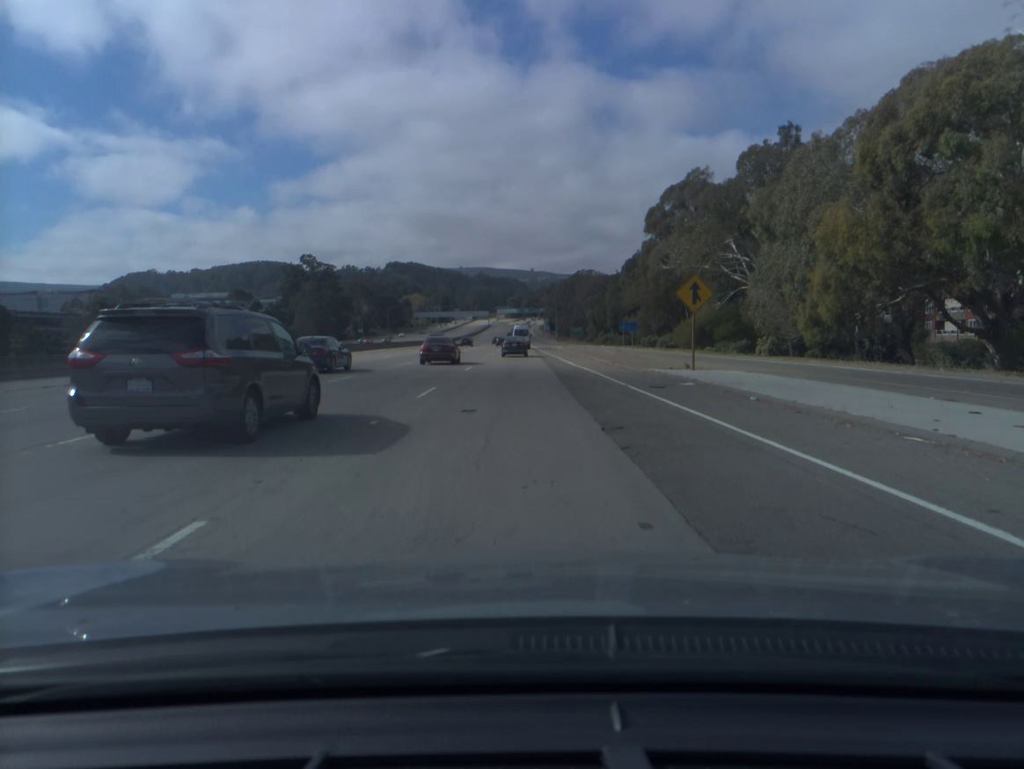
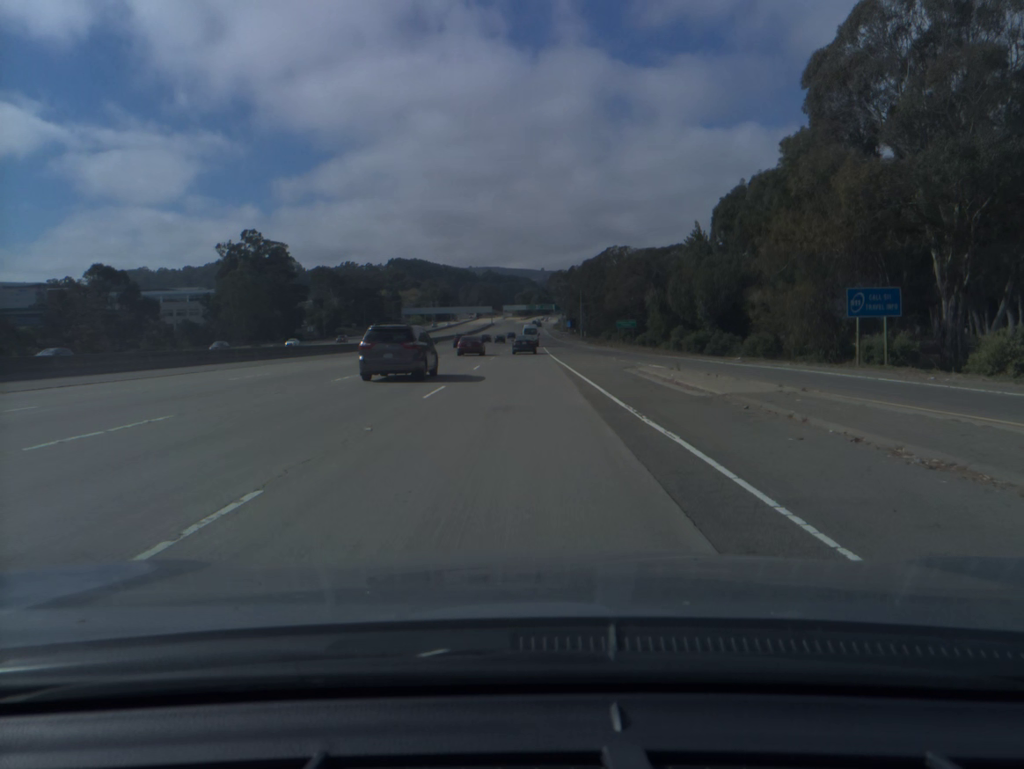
(-0.3, +73.3) m; -1°
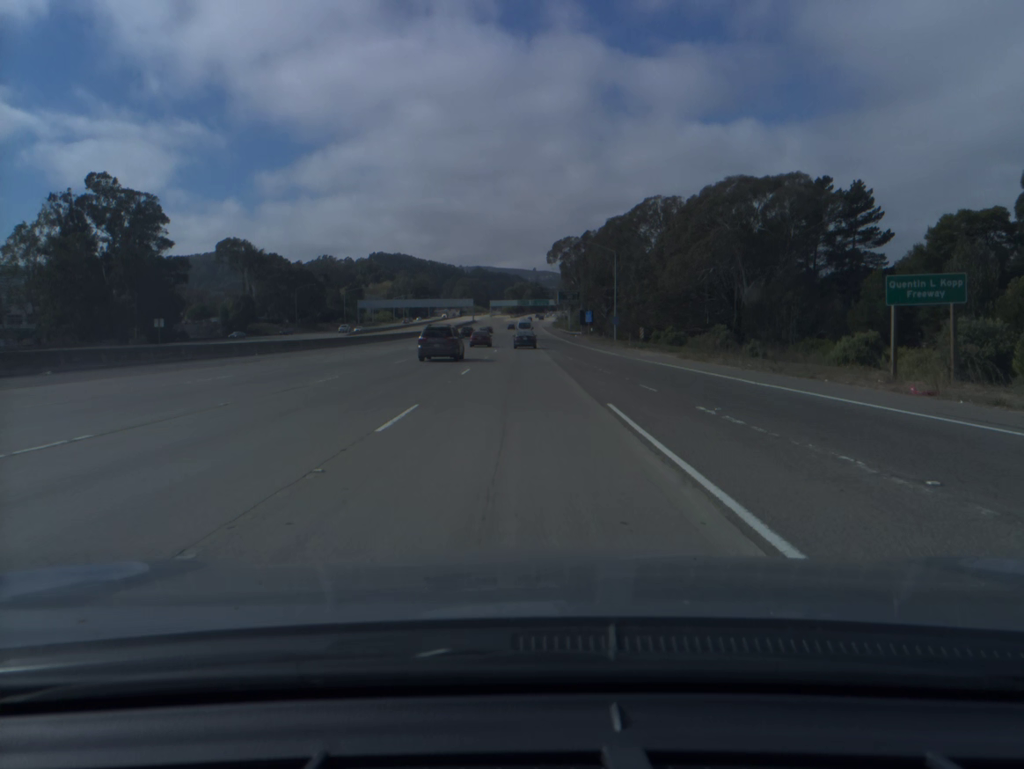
(+0.1, +76.4) m; +1°
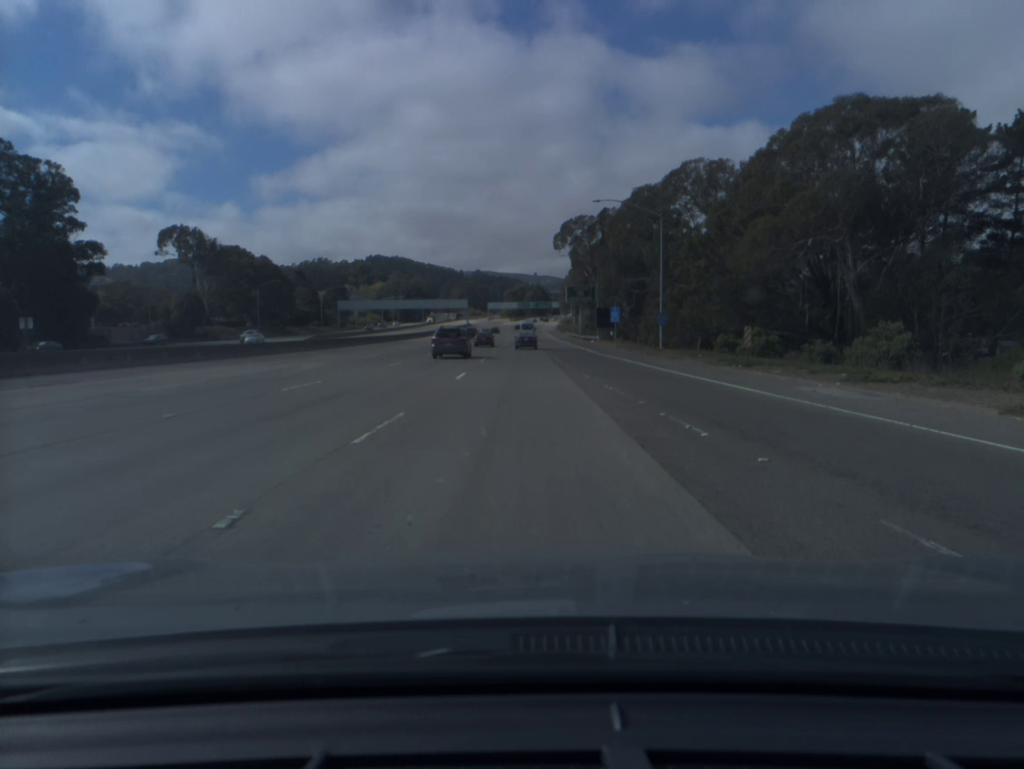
(0.0, +31.4) m; 0°
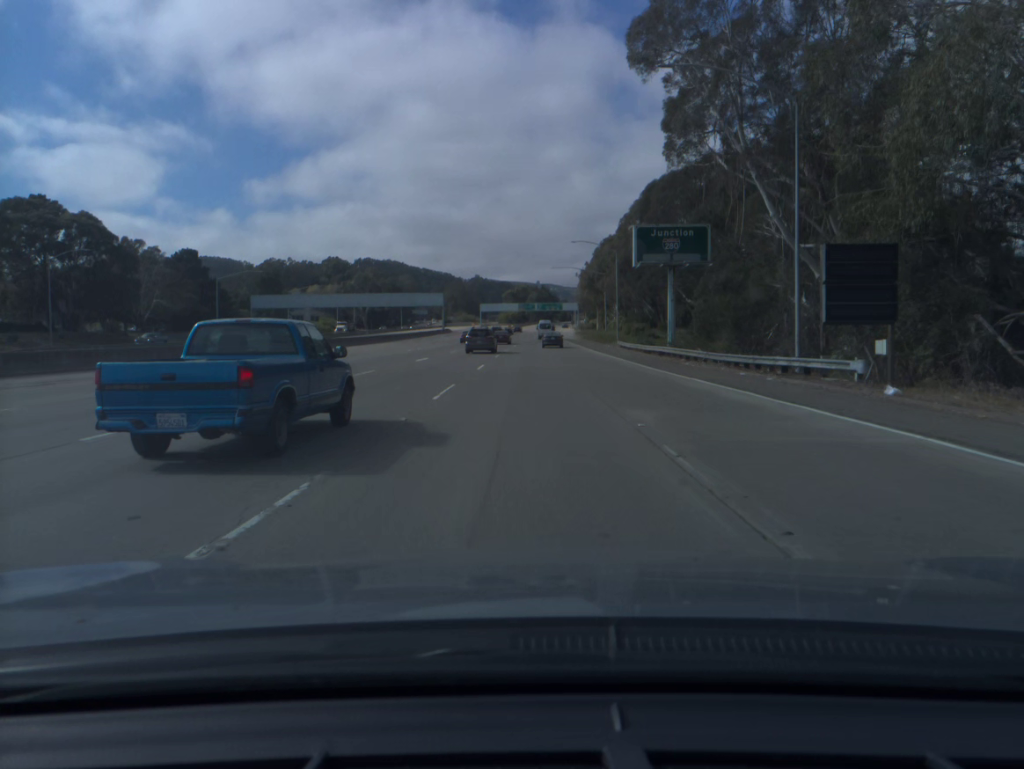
(-0.3, +80.3) m; 0°
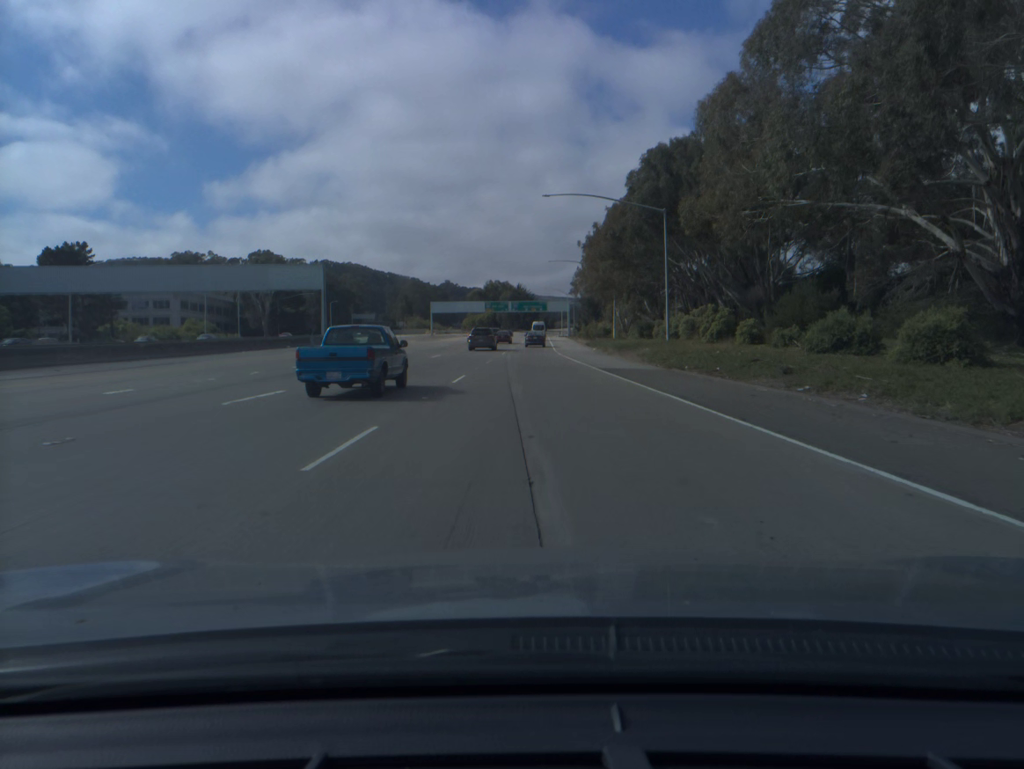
(+1.3, +82.6) m; +2°
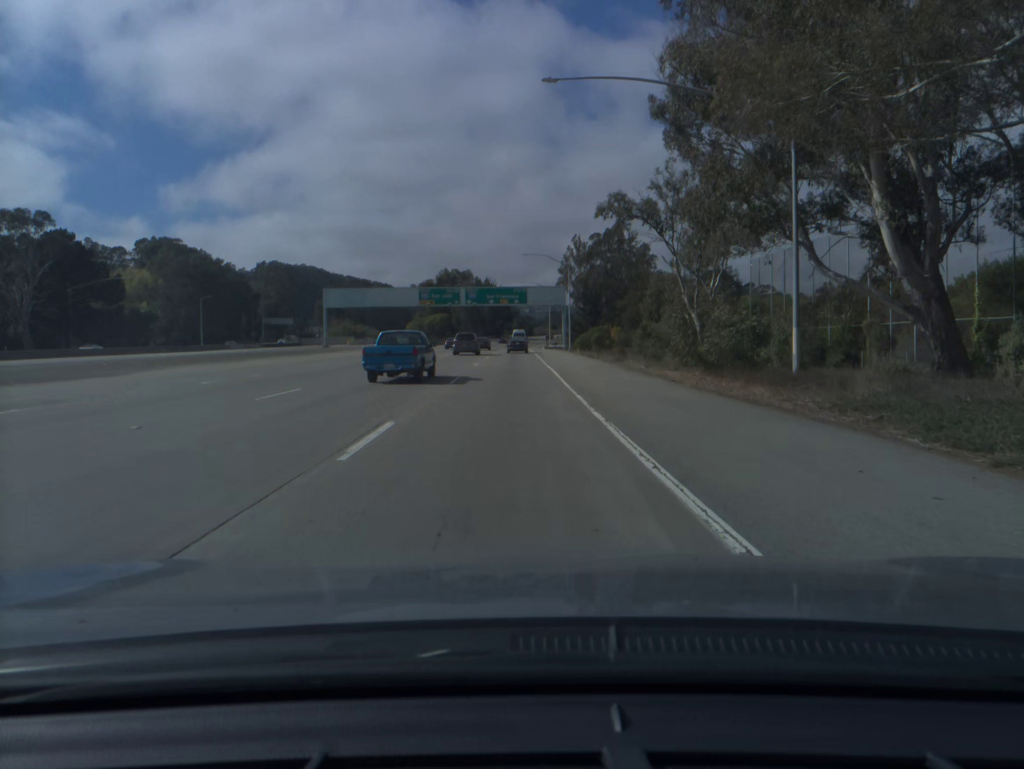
(+1.3, +85.1) m; +2°
